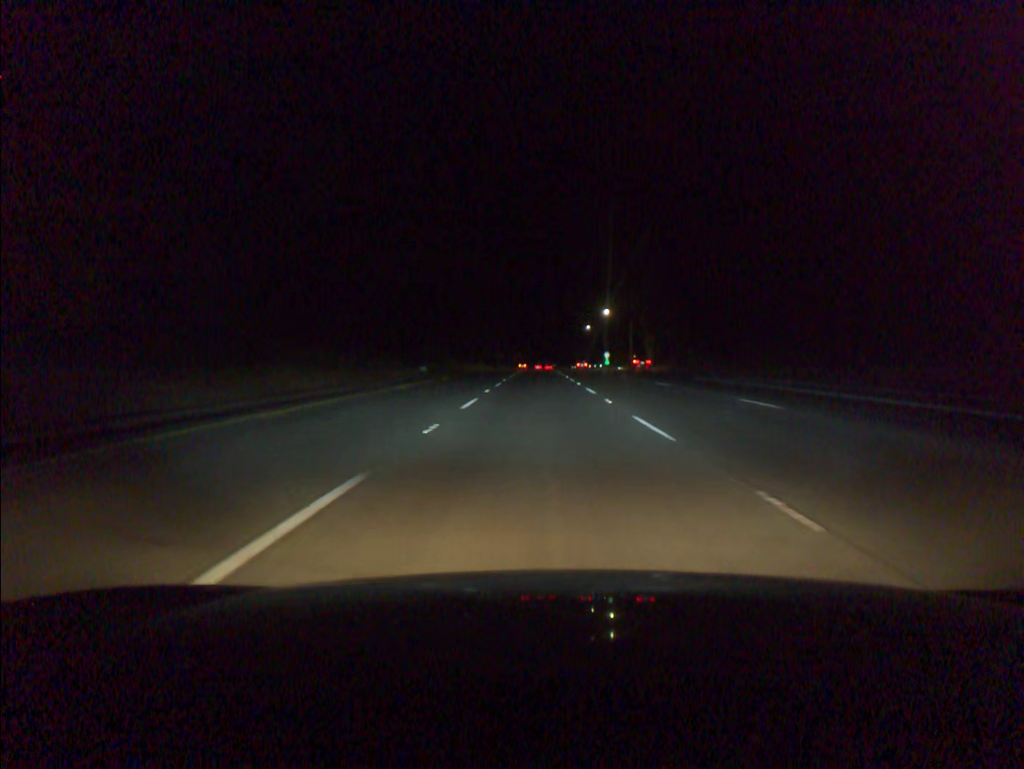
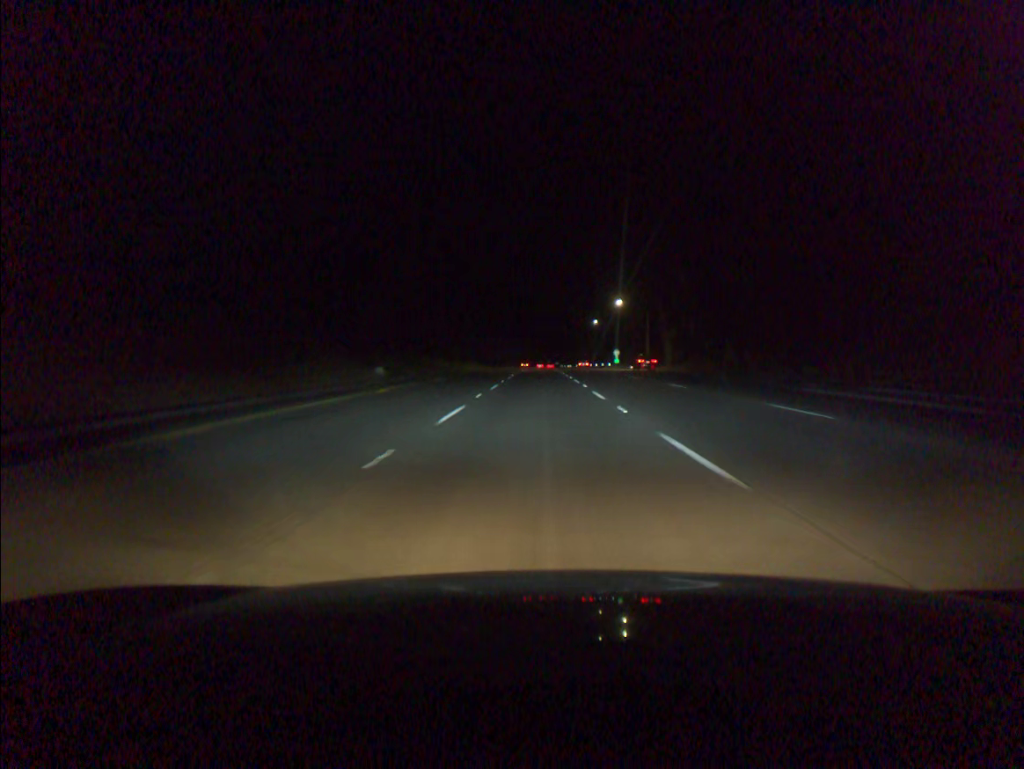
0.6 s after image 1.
(0.0, +18.4) m; 0°
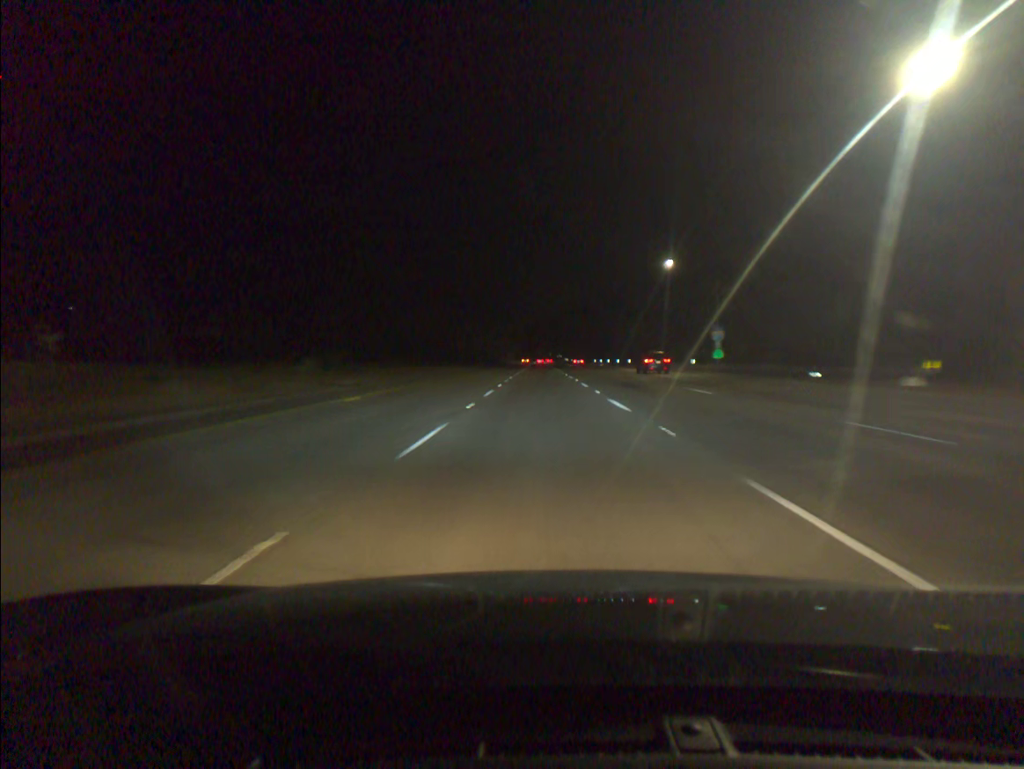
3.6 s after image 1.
(-0.2, +92.1) m; 0°
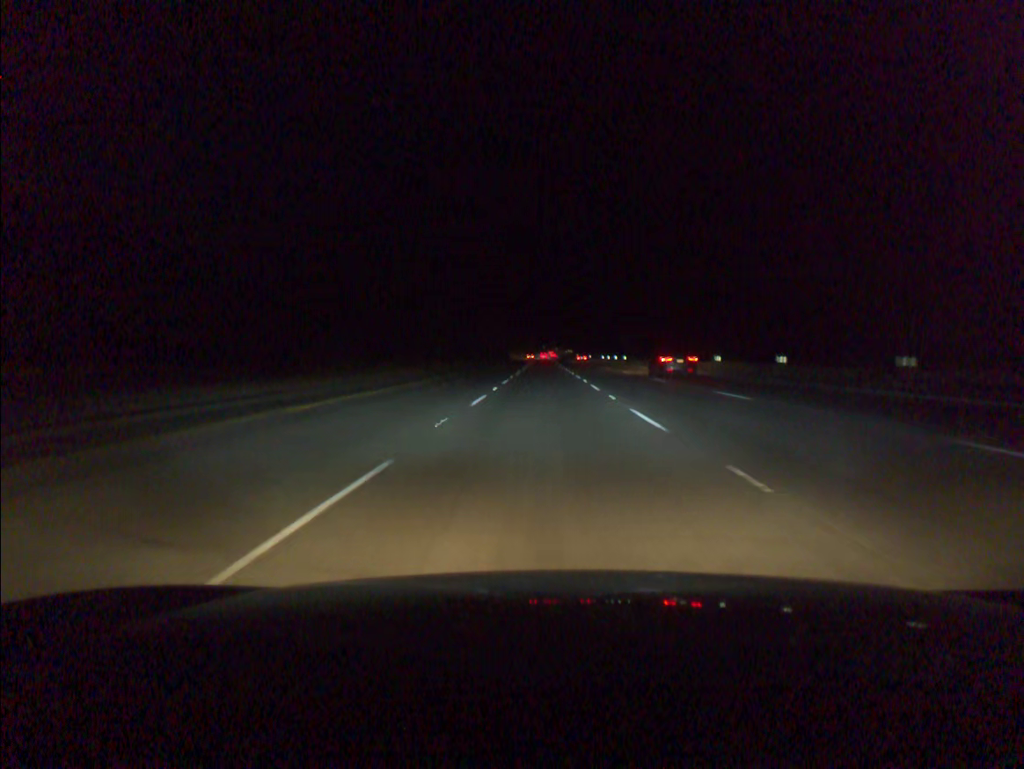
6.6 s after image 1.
(-0.2, +92.5) m; 0°
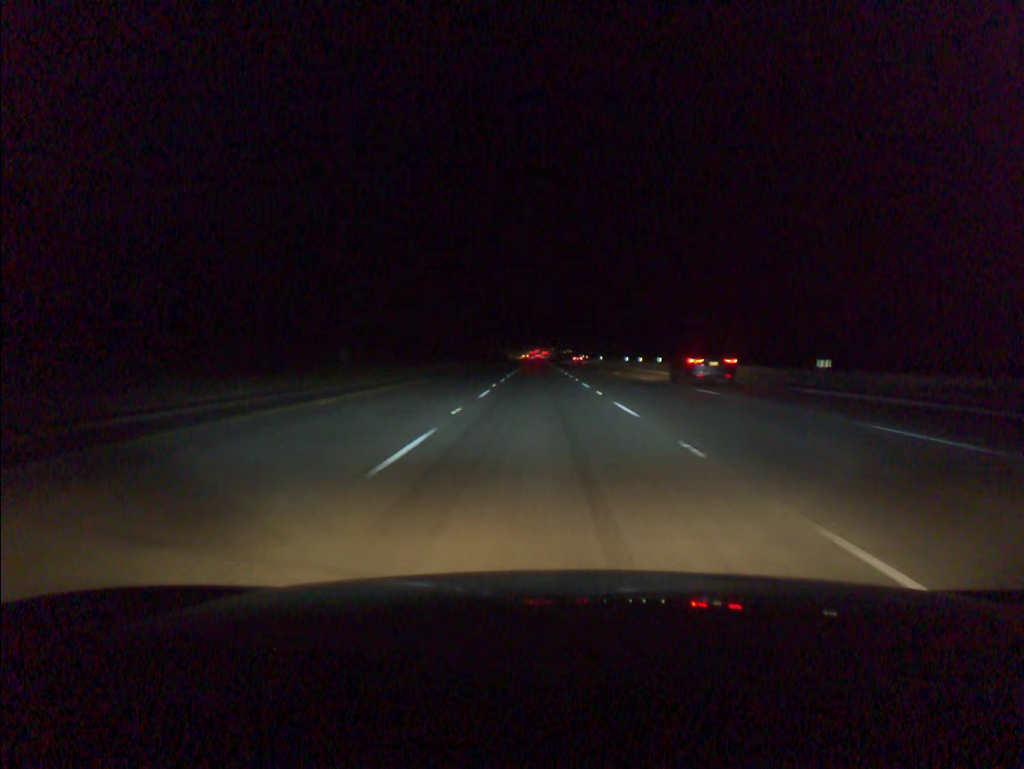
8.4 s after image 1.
(+0.2, +55.5) m; 0°
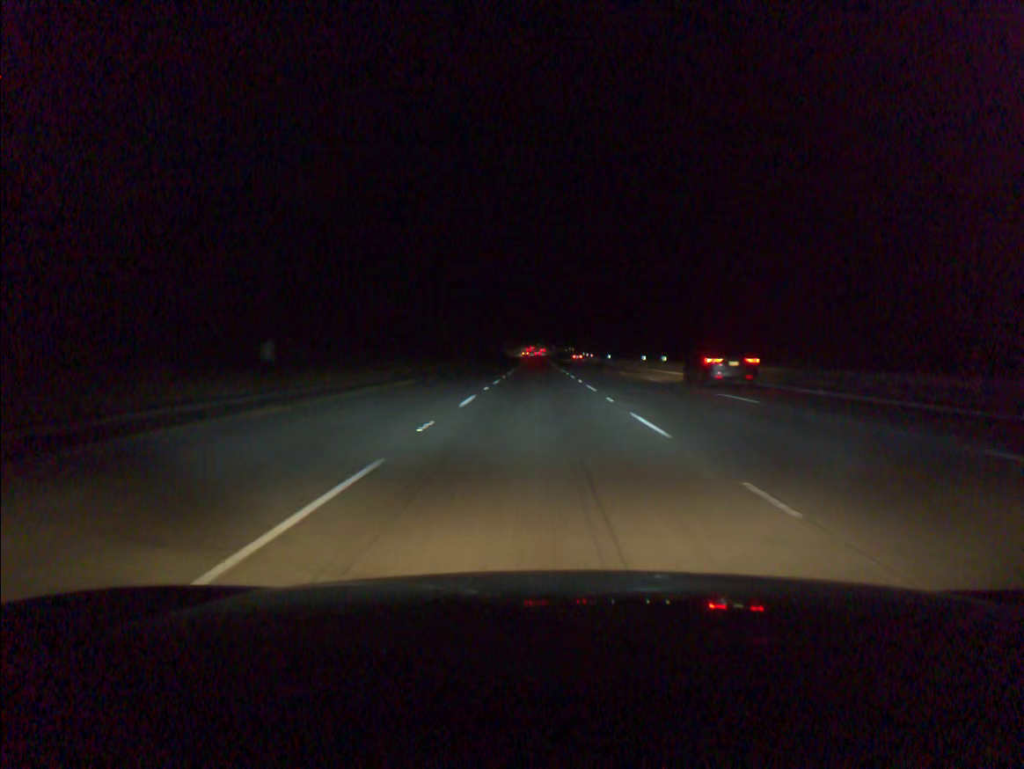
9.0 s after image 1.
(0.0, +18.5) m; 0°
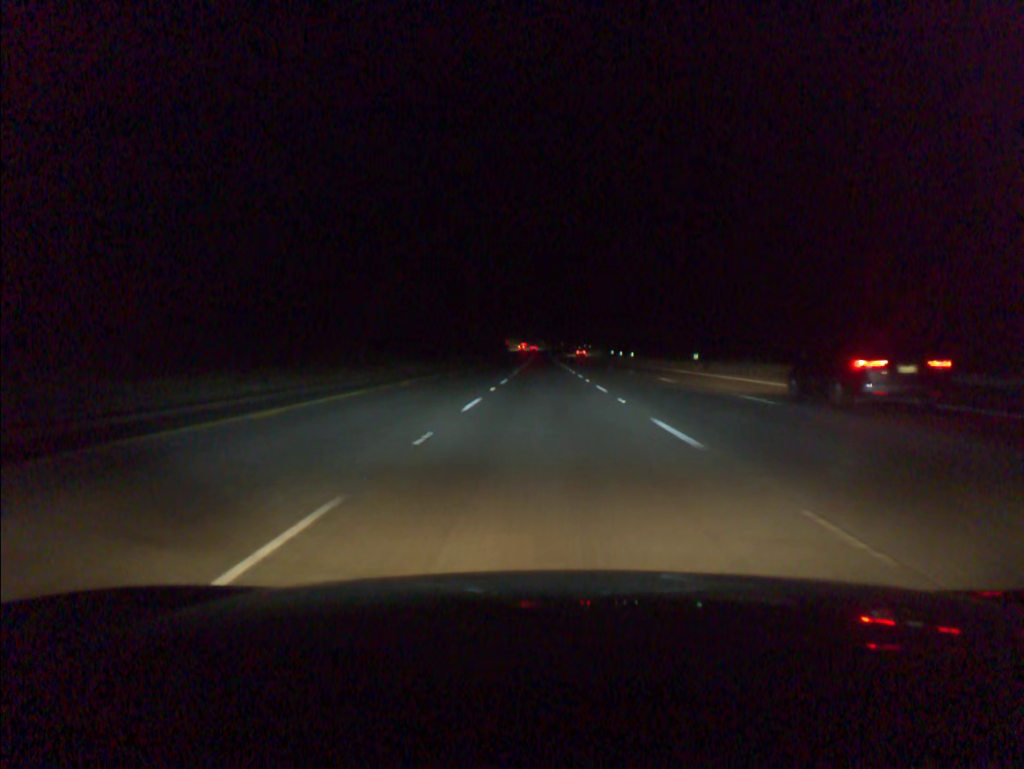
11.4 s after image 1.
(-0.3, +74.0) m; 0°
